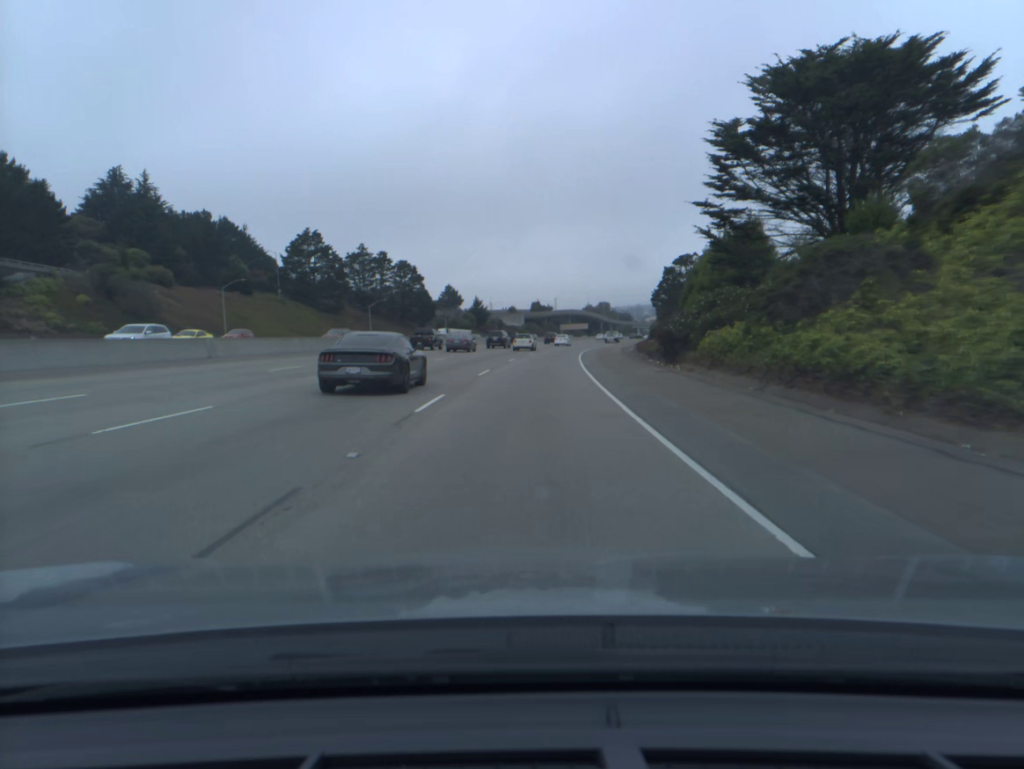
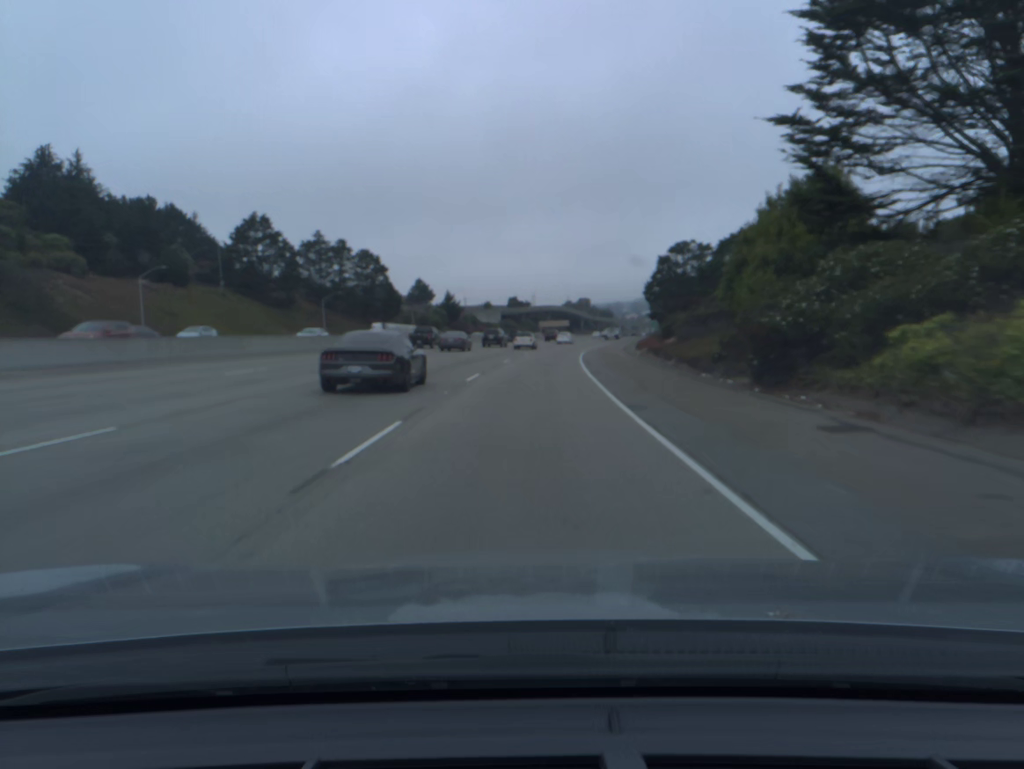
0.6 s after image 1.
(+0.3, +17.5) m; +2°
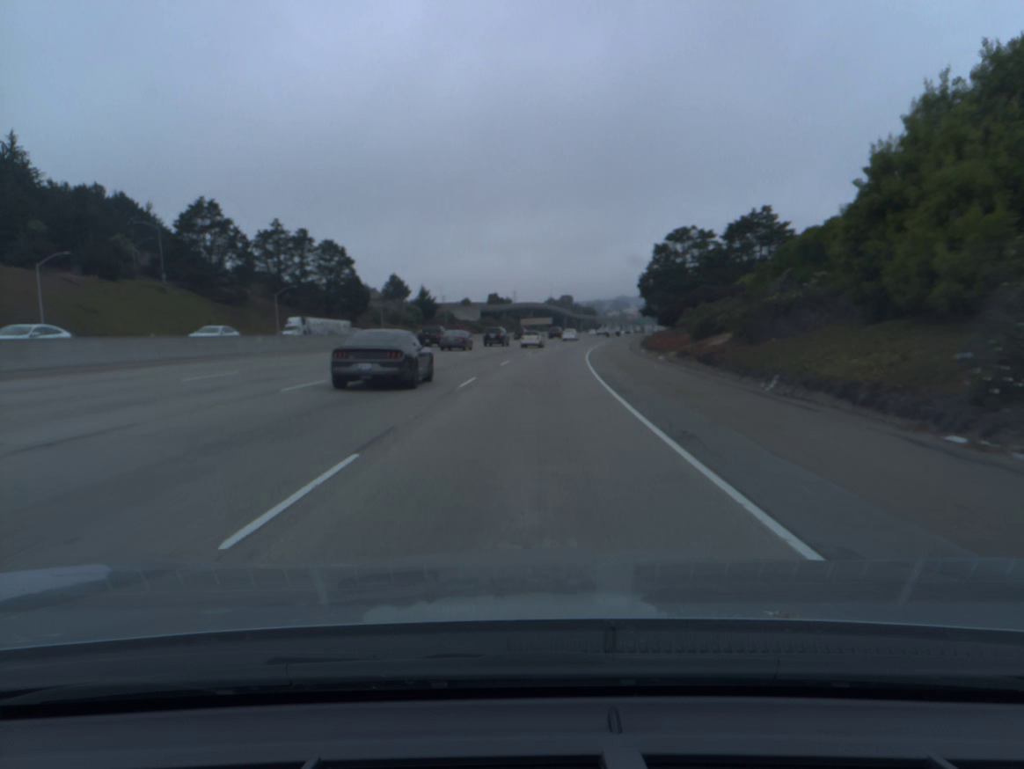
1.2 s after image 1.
(+0.2, +17.5) m; +2°
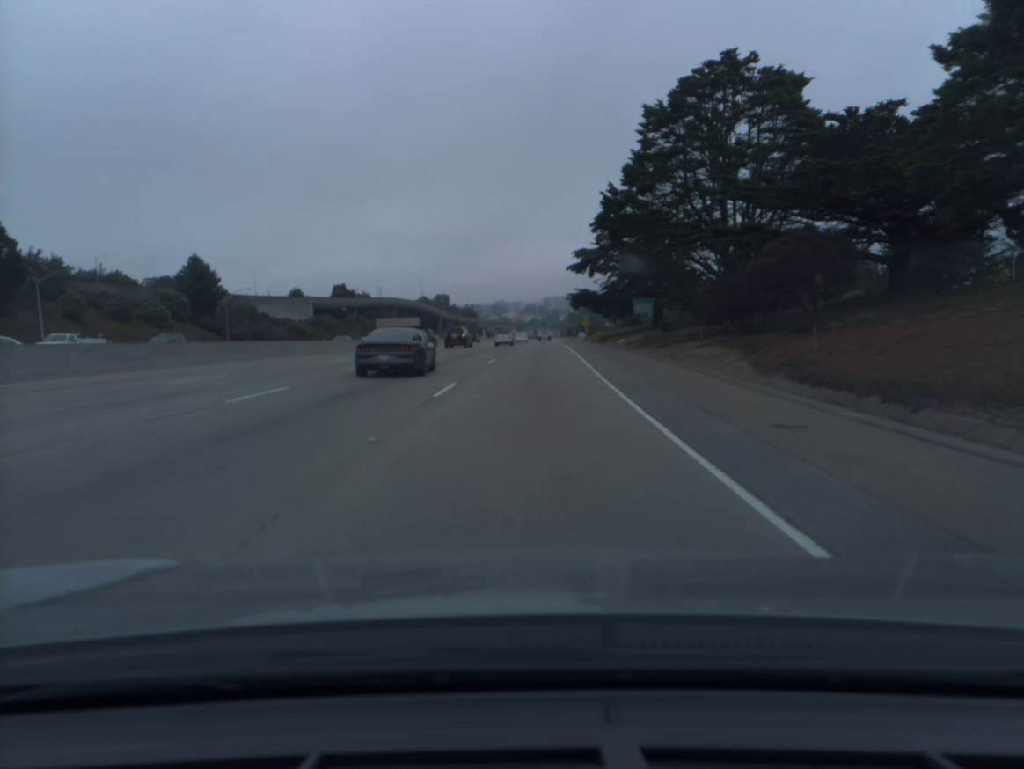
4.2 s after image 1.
(+6.8, +87.5) m; +9°
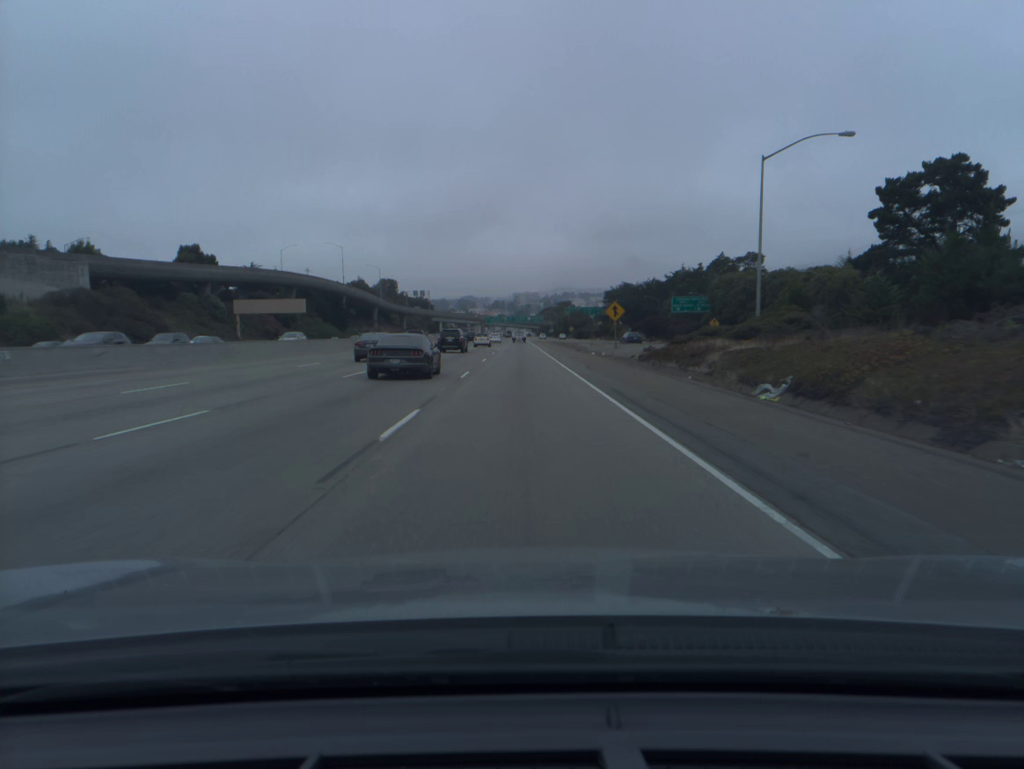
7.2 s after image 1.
(+2.7, +89.4) m; +2°
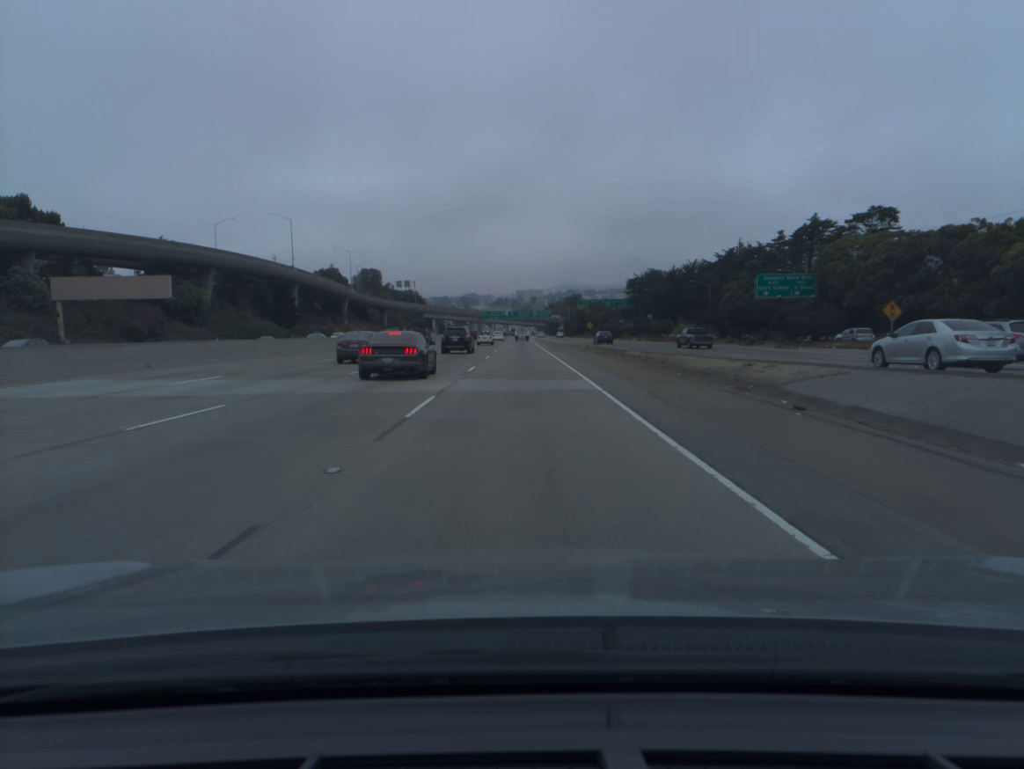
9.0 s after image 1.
(-0.1, +55.8) m; 0°
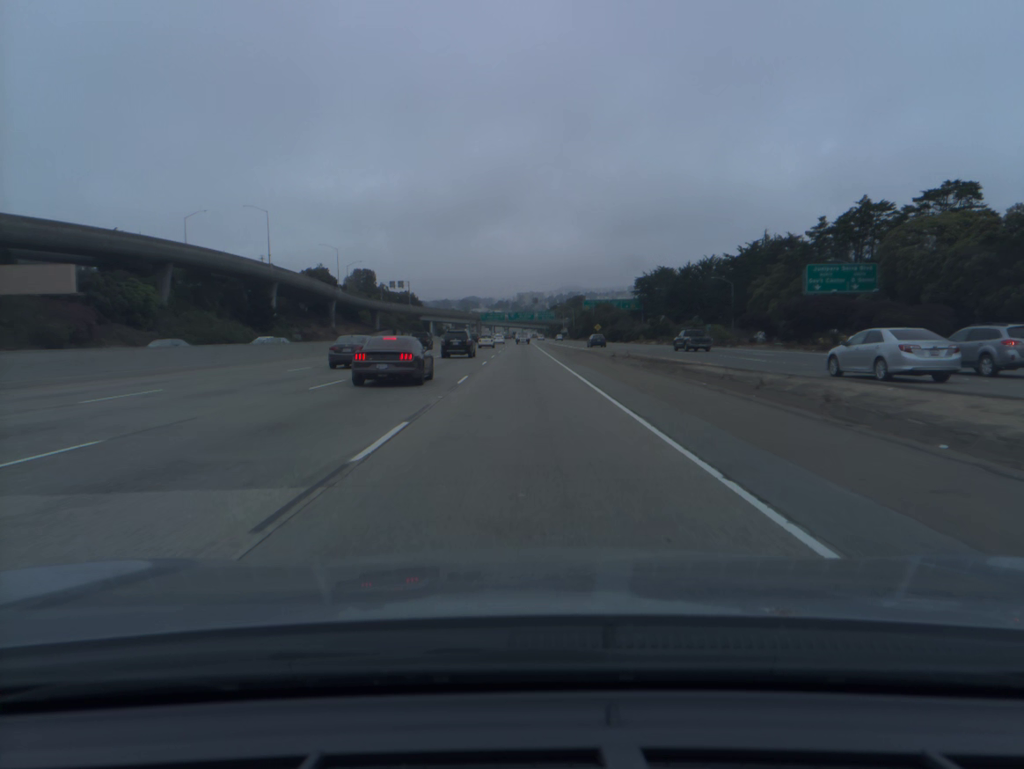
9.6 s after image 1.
(0.0, +18.9) m; 0°
